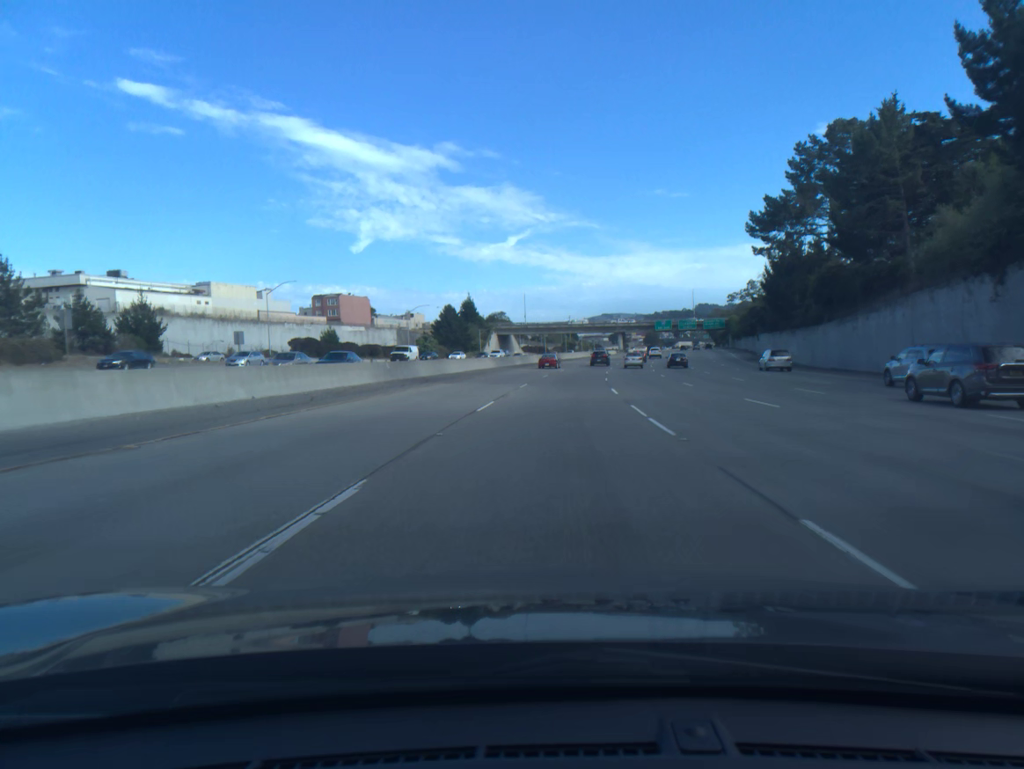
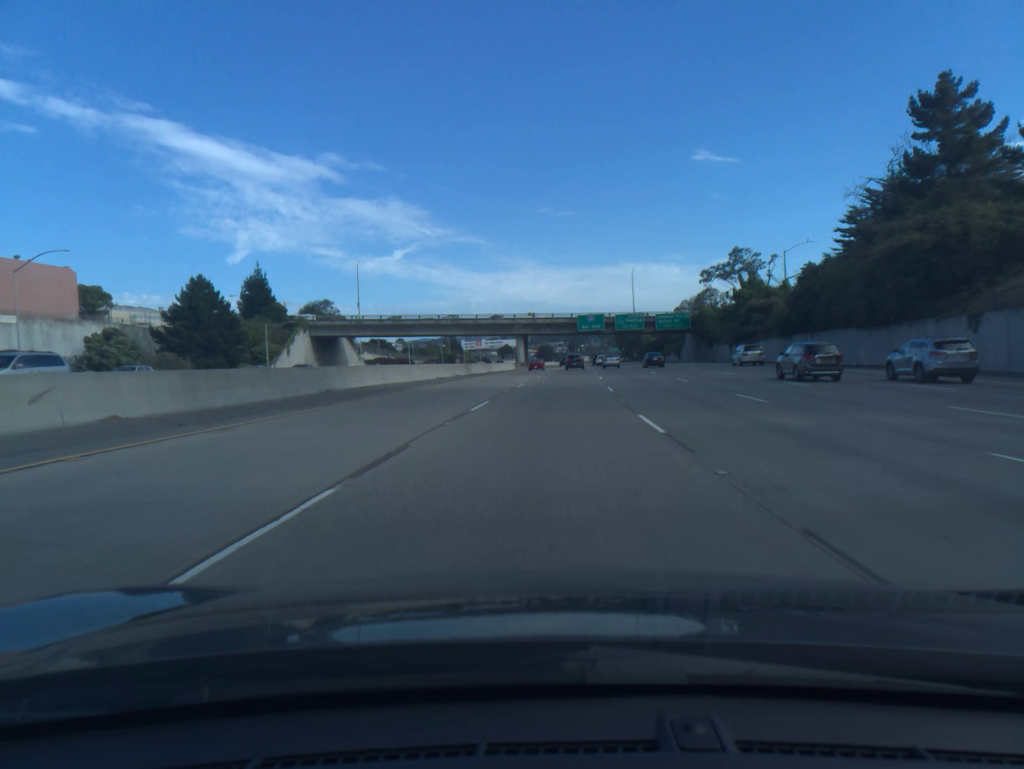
(+6.5, +87.2) m; +8°
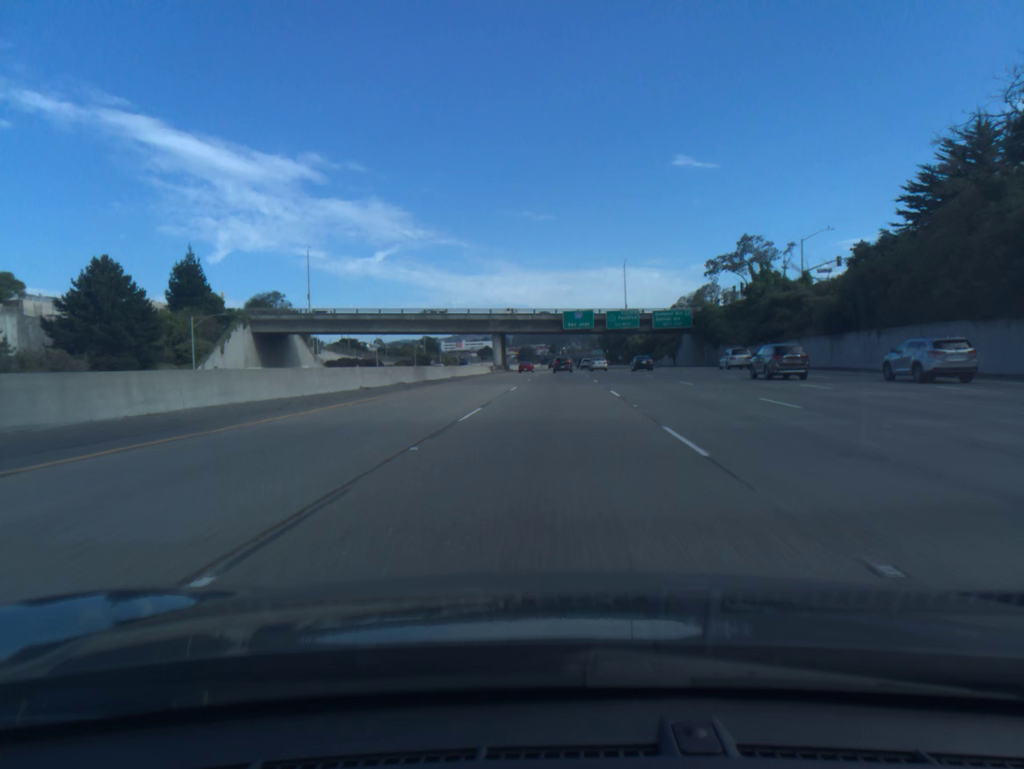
(+0.2, +17.5) m; +1°
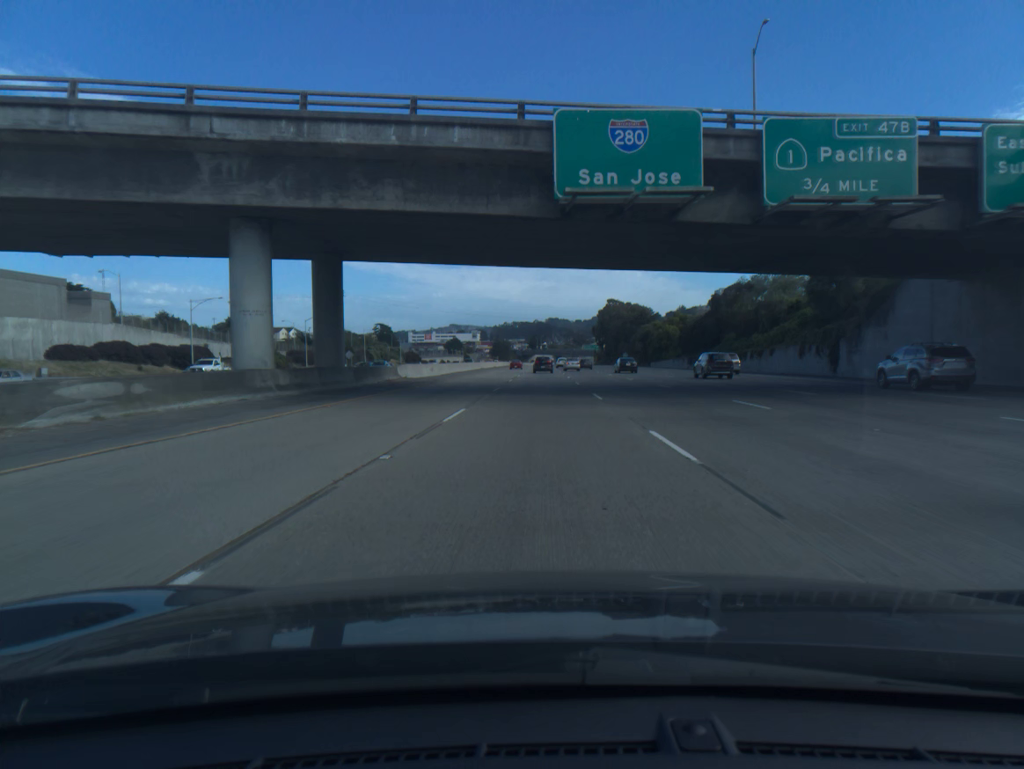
(+2.4, +87.9) m; +2°
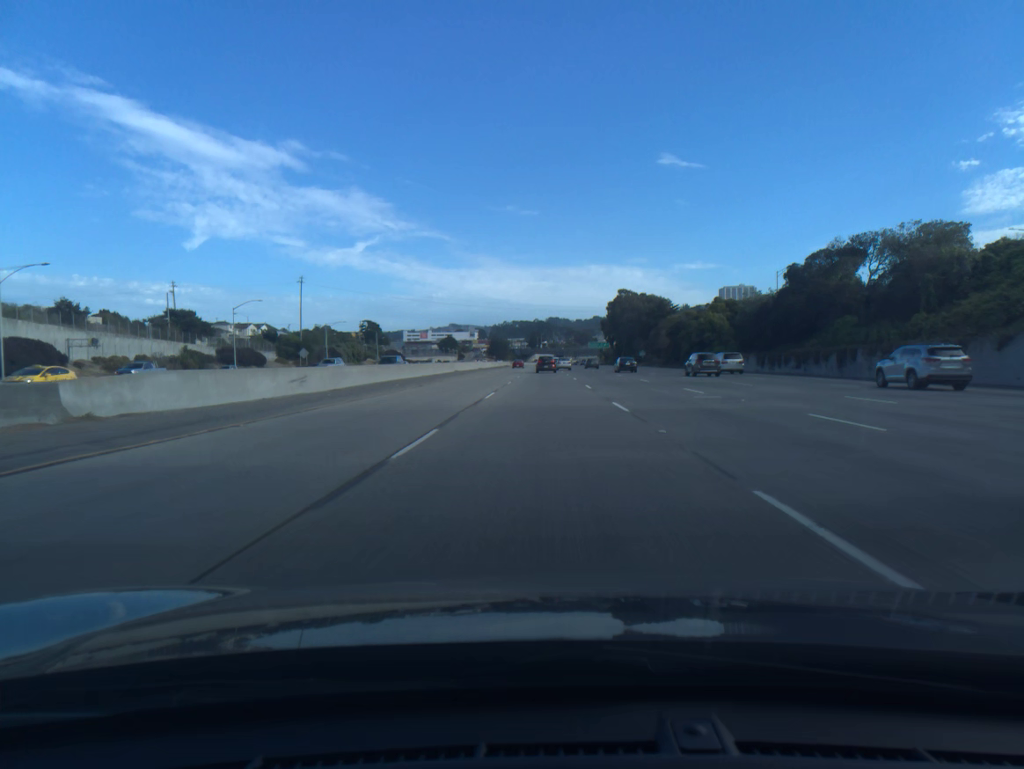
(-0.1, +35.3) m; 0°
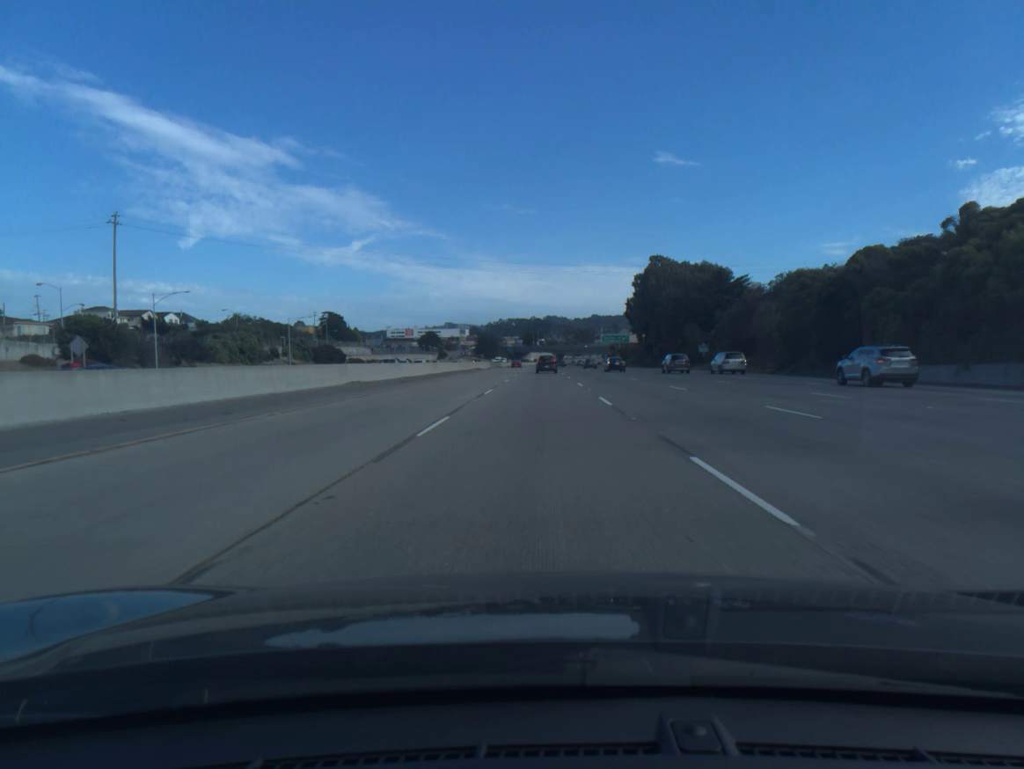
(+0.4, +70.6) m; 0°
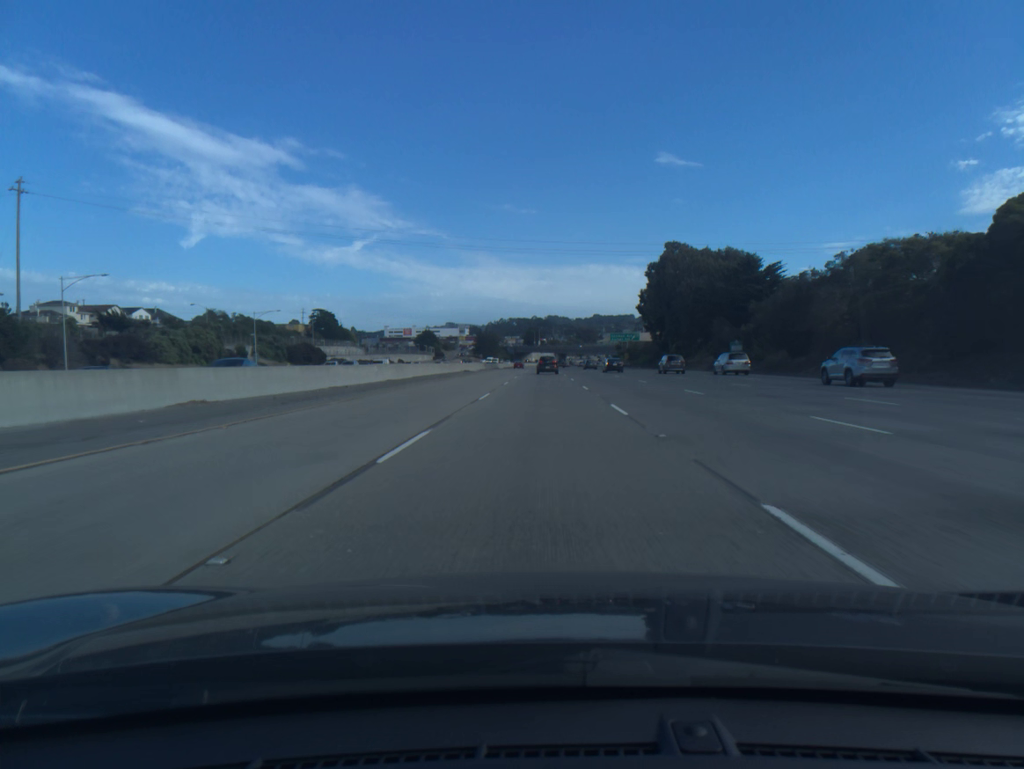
(0.0, +17.6) m; 0°
